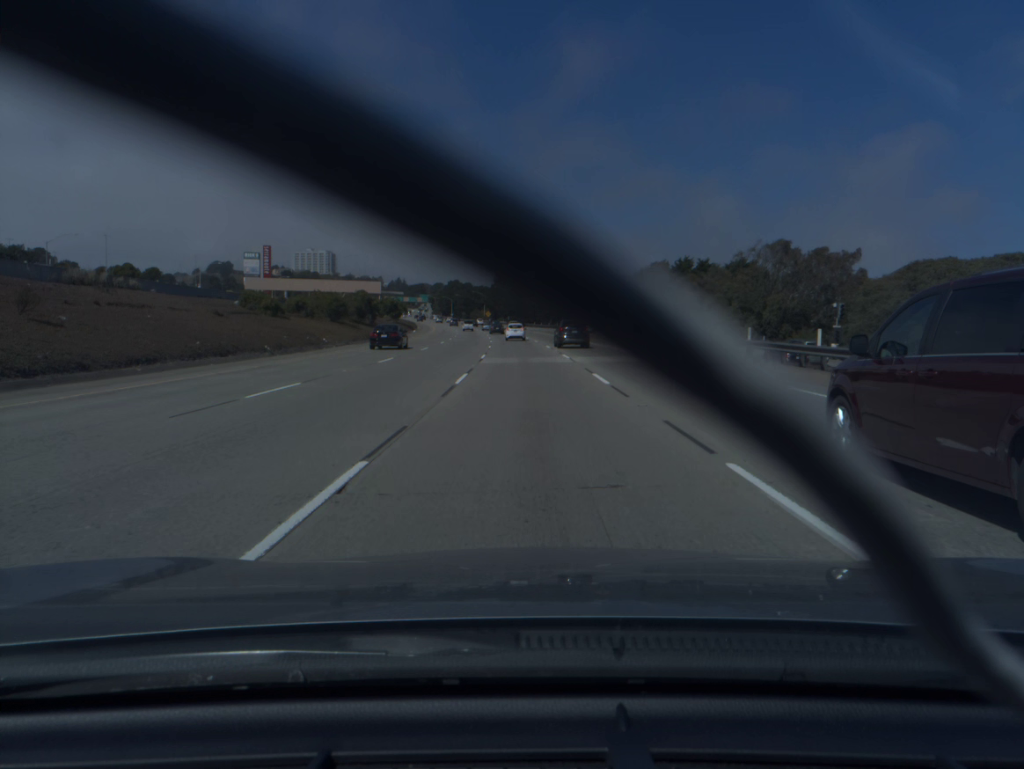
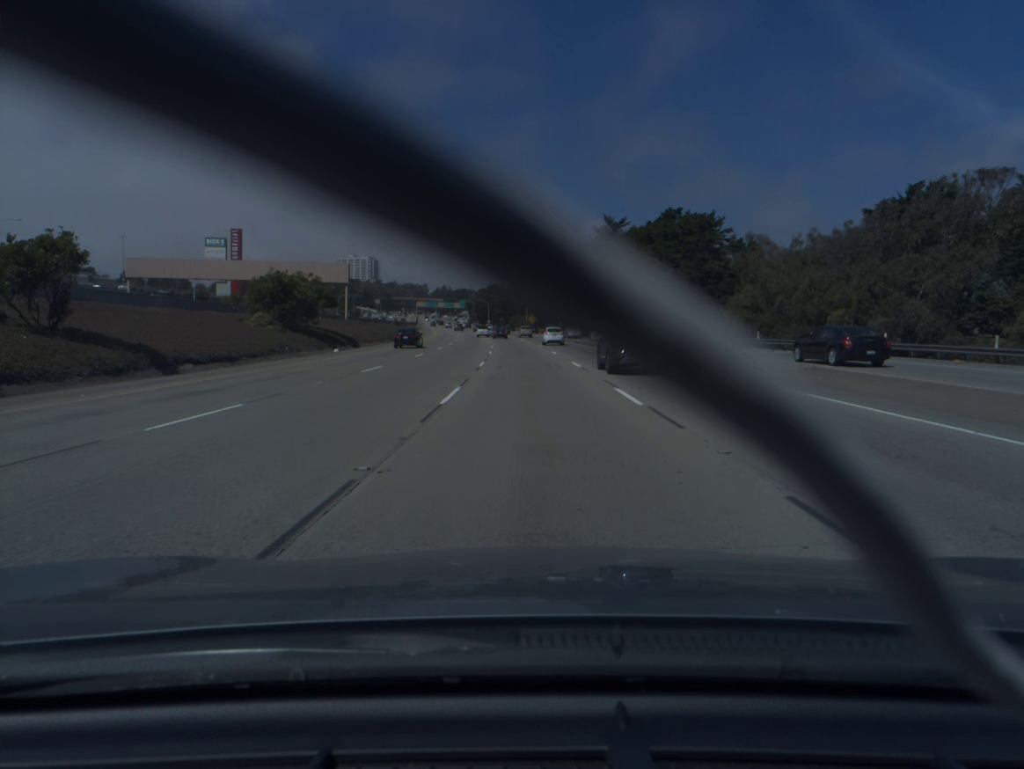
(-2.4, +77.1) m; -4°
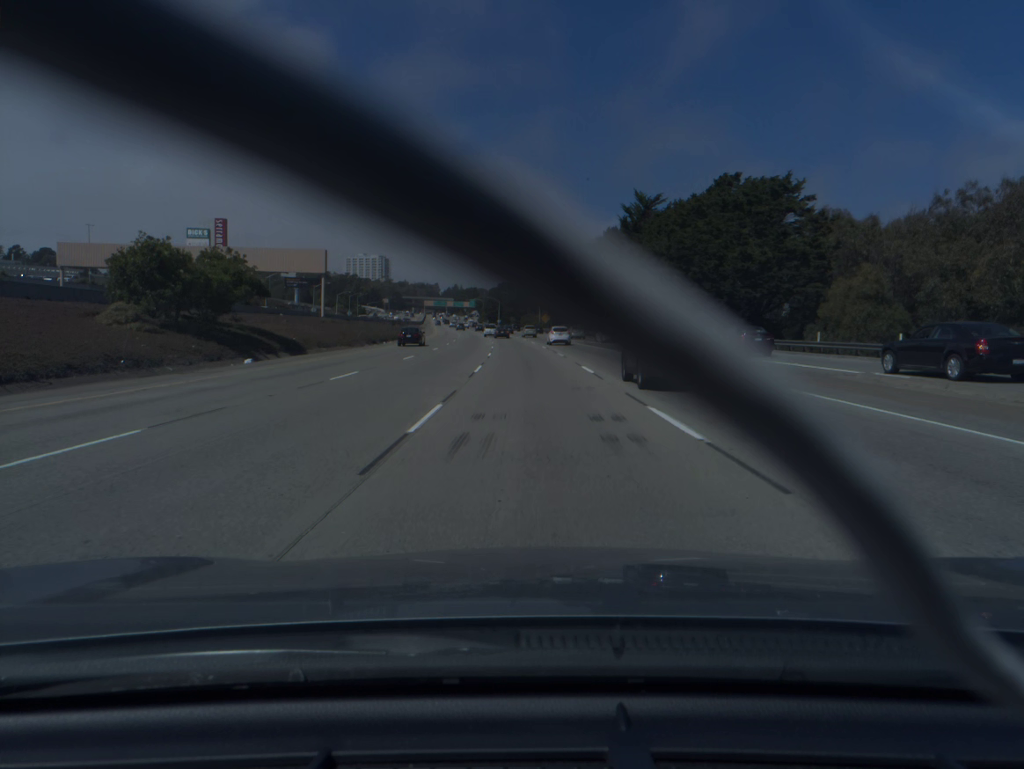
(-0.2, +19.2) m; -1°
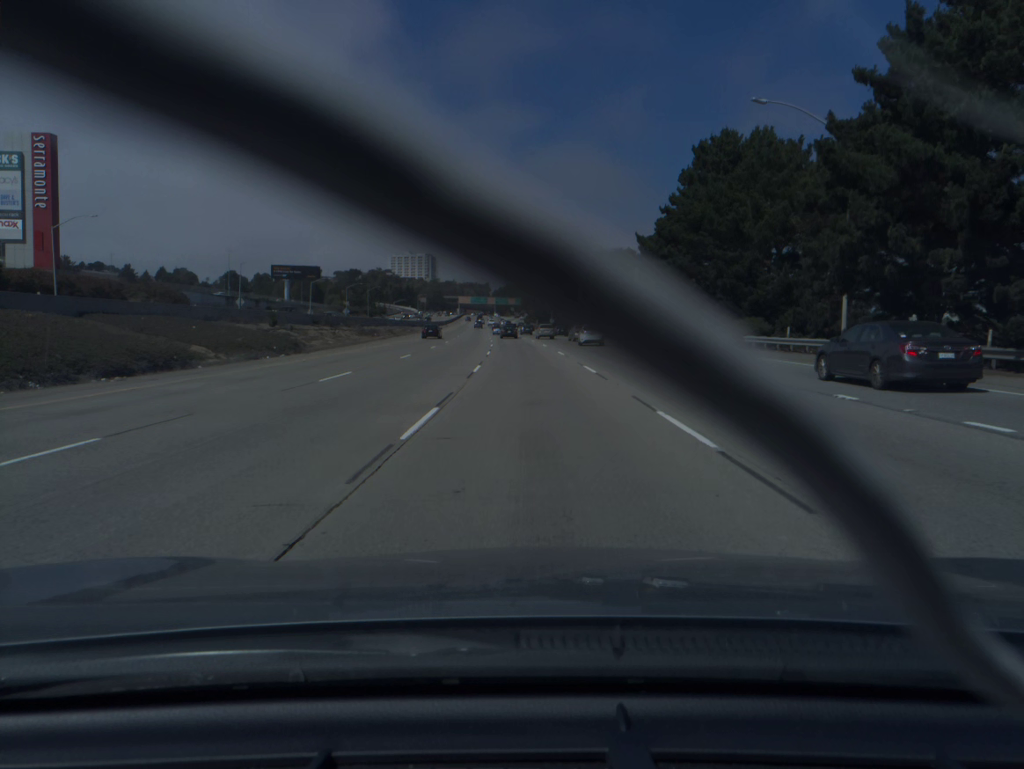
(-3.0, +88.6) m; -4°
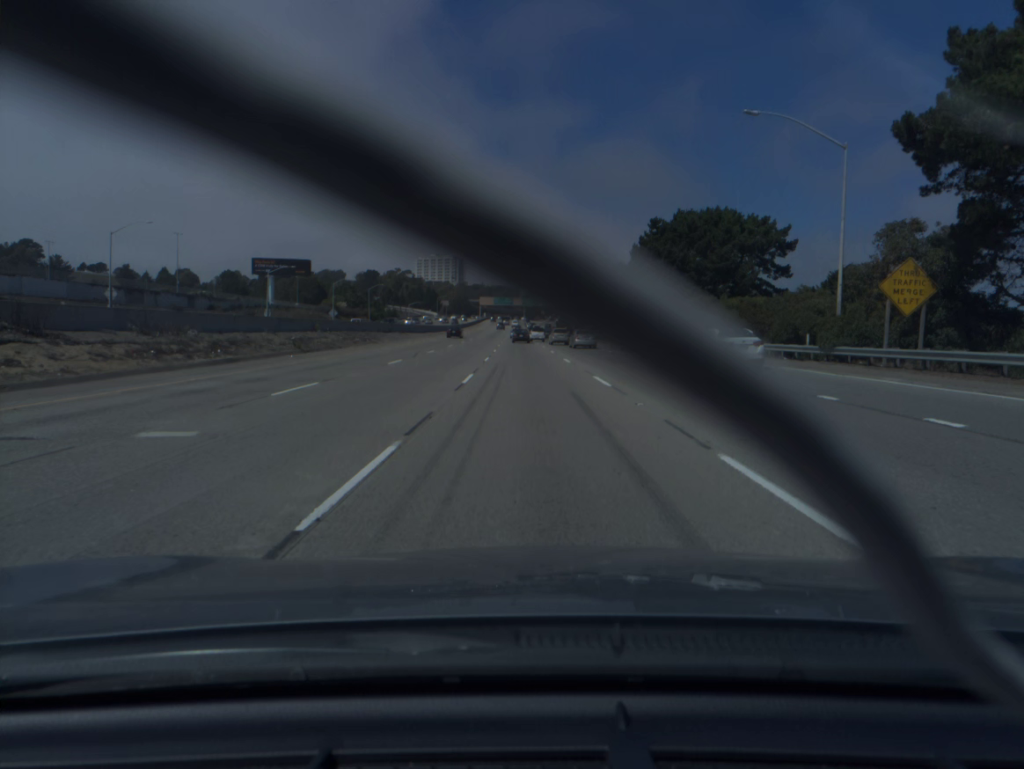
(-0.9, +48.1) m; -2°
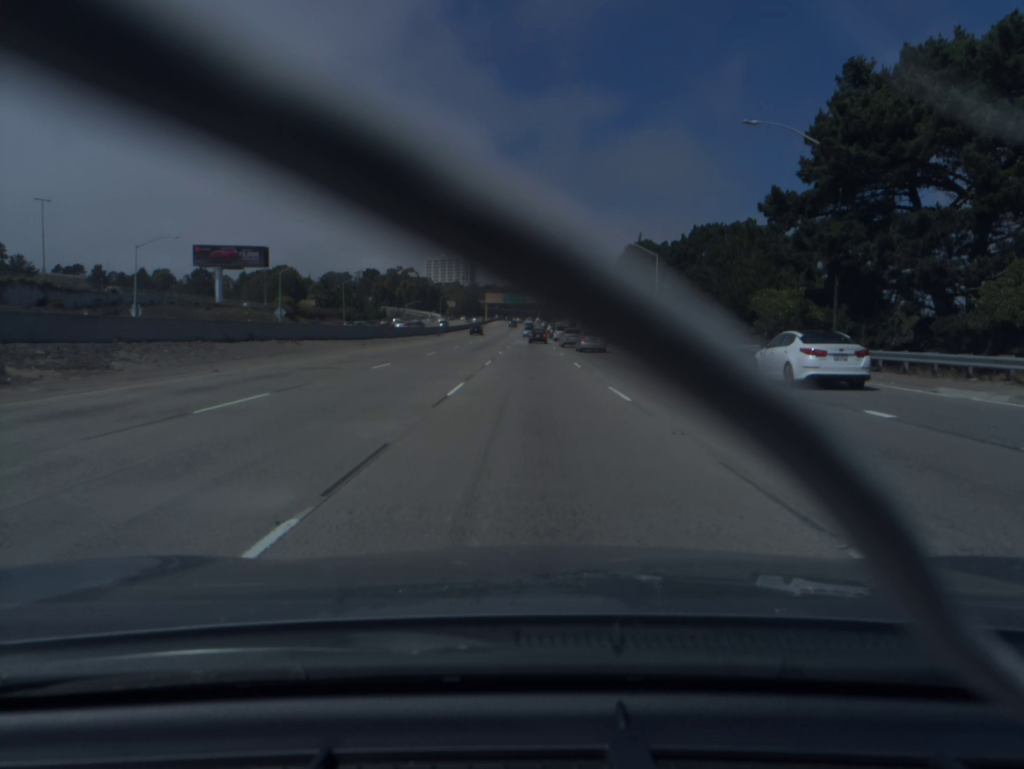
(-0.6, +47.5) m; -1°
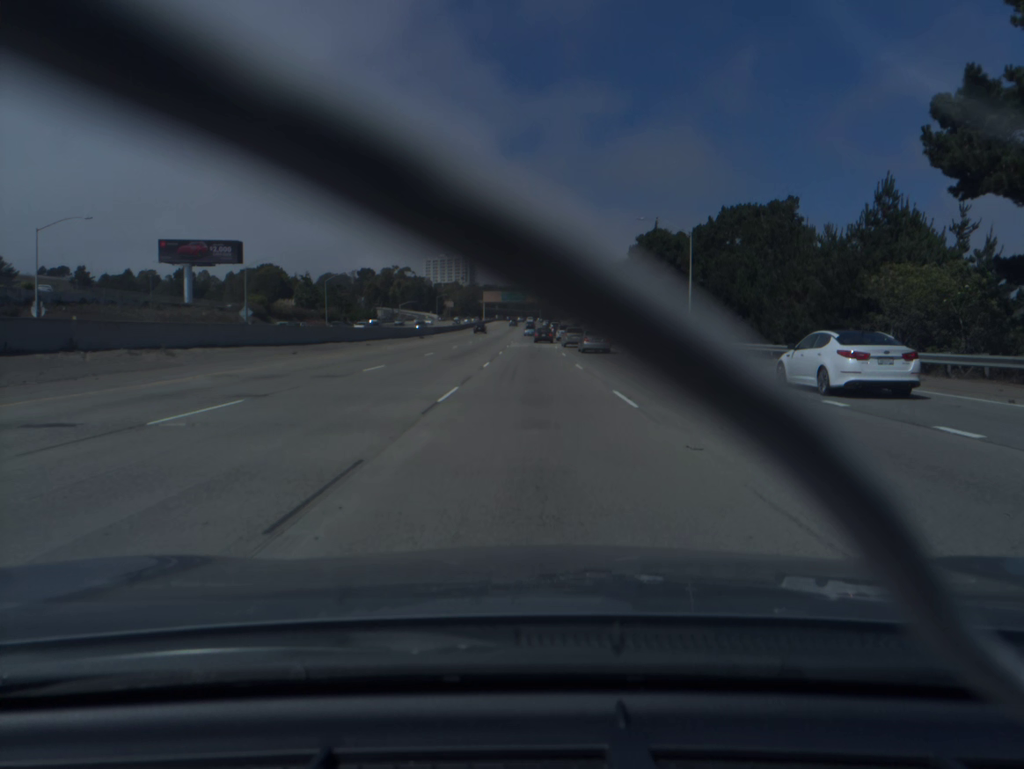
(0.0, +16.0) m; 0°
